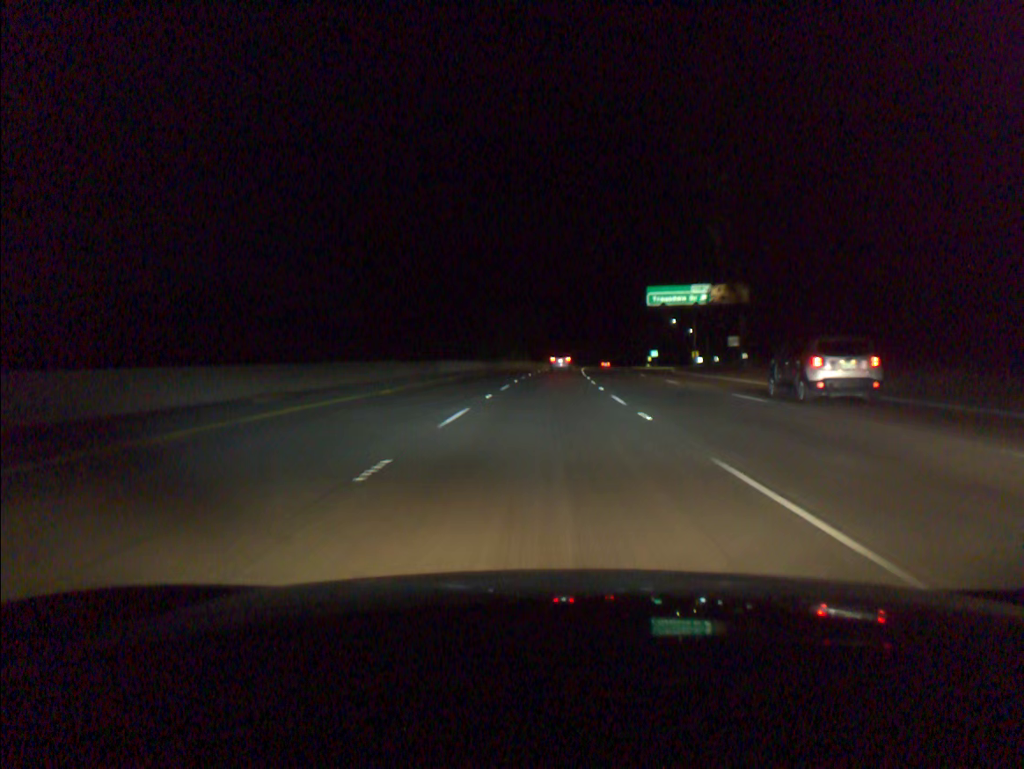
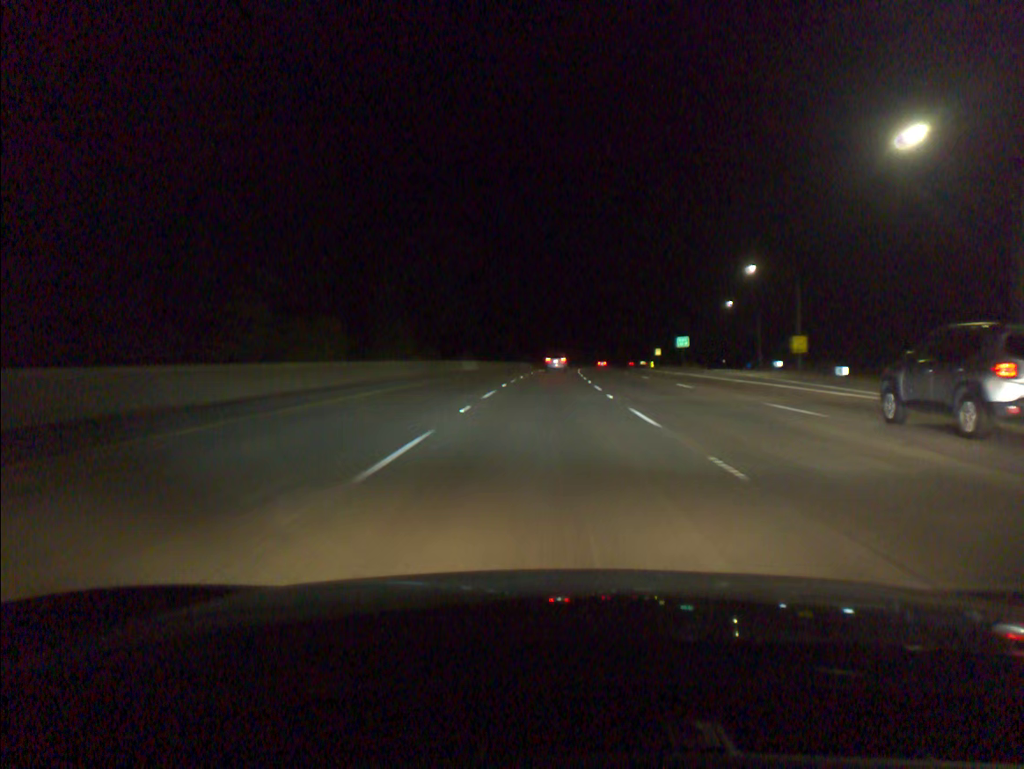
(+2.9, +92.9) m; +4°
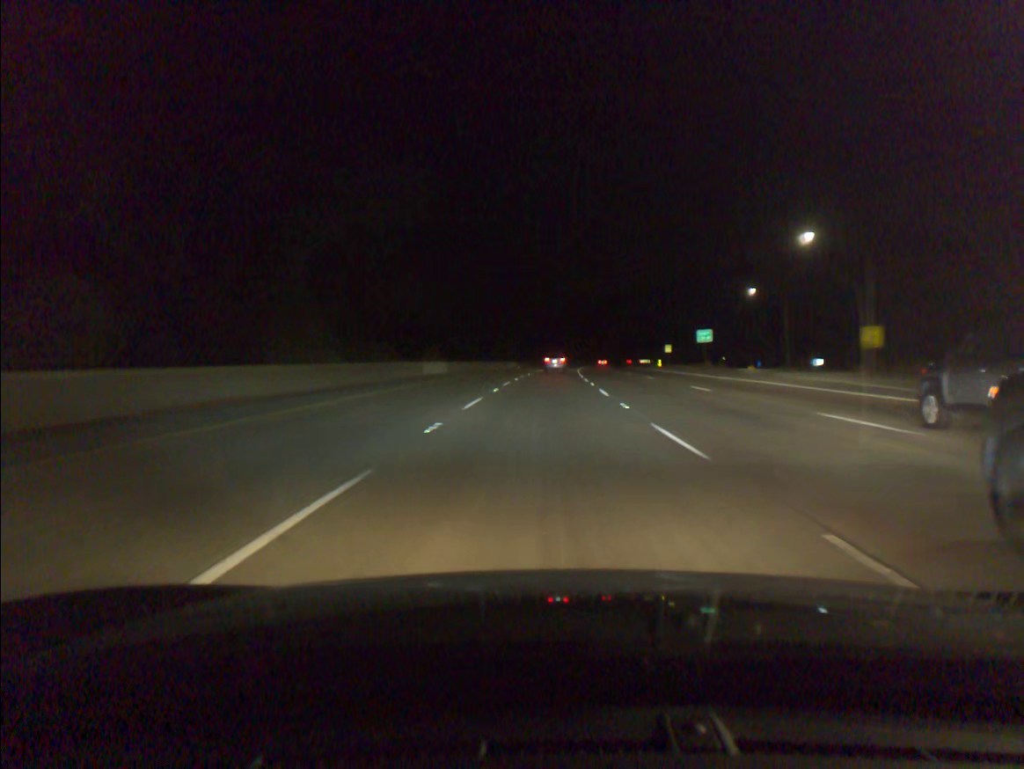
(+0.1, +18.7) m; +1°
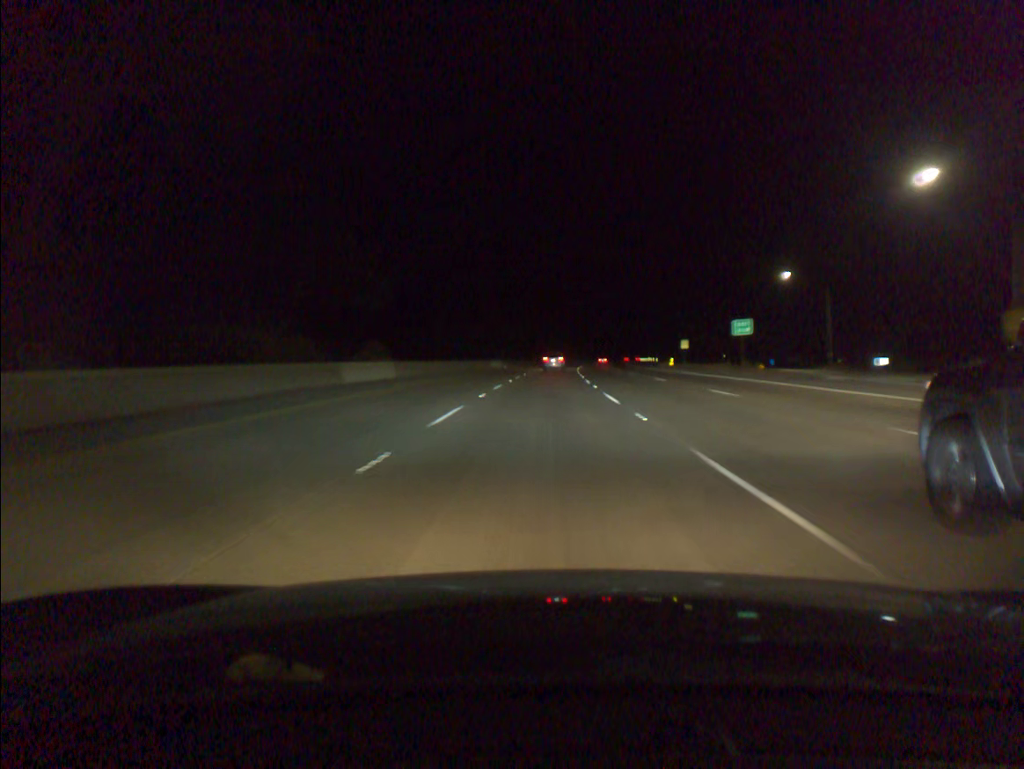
(+0.1, +18.7) m; +1°
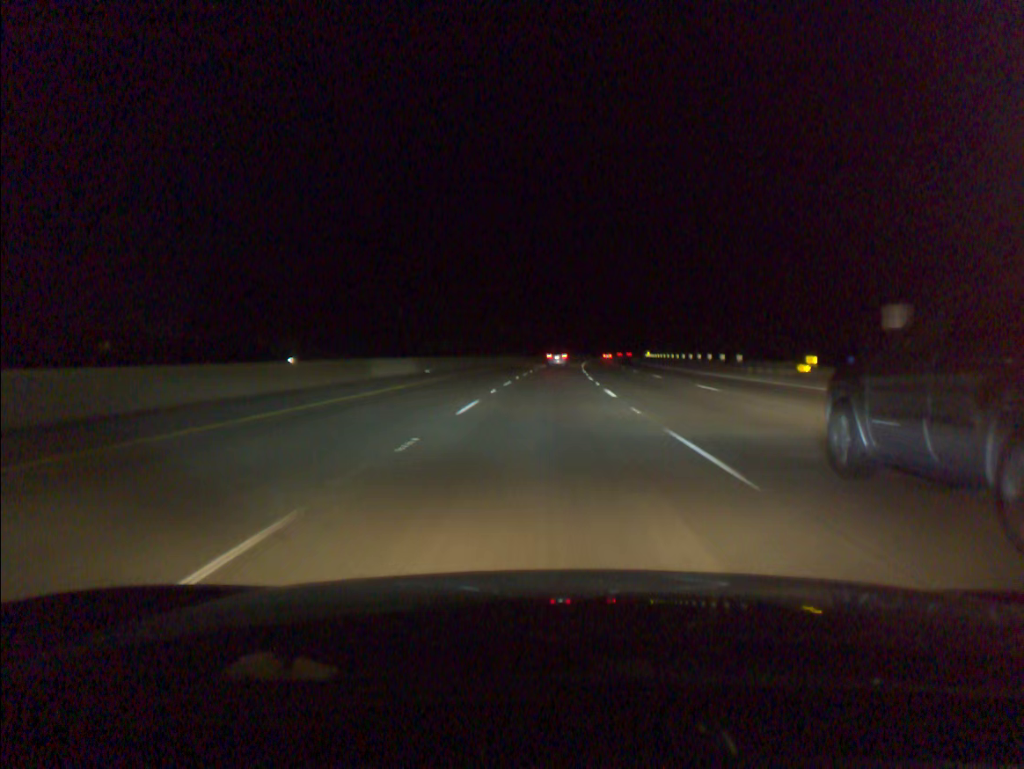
(+0.9, +56.1) m; +2°
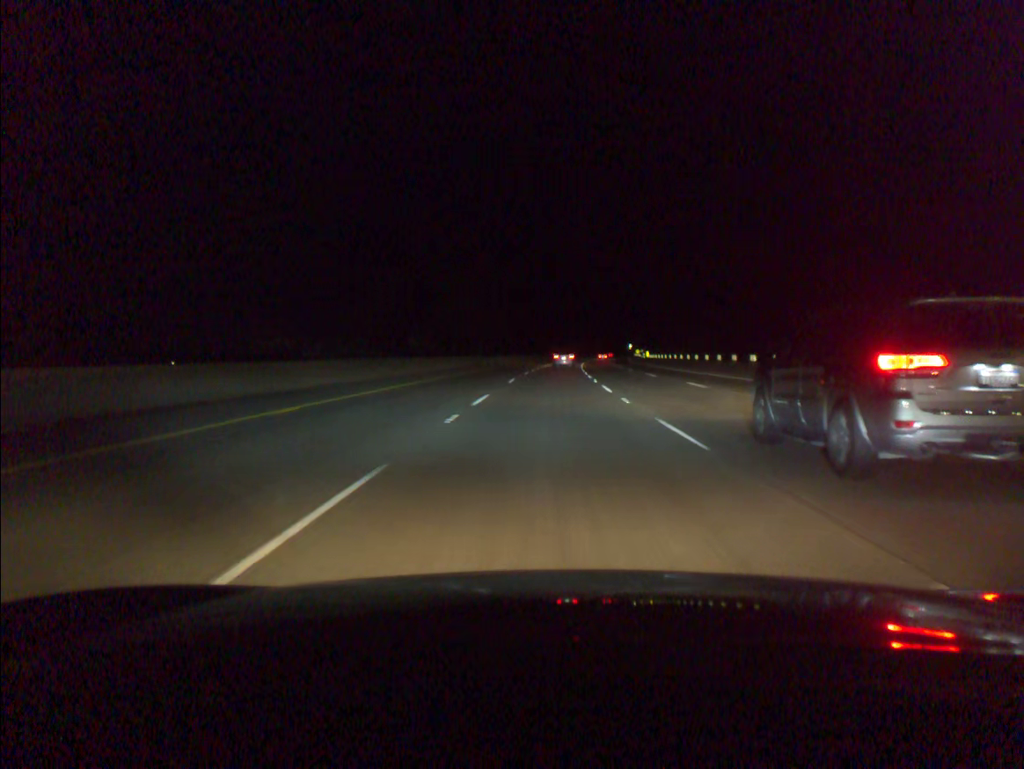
(+1.1, +55.9) m; +2°
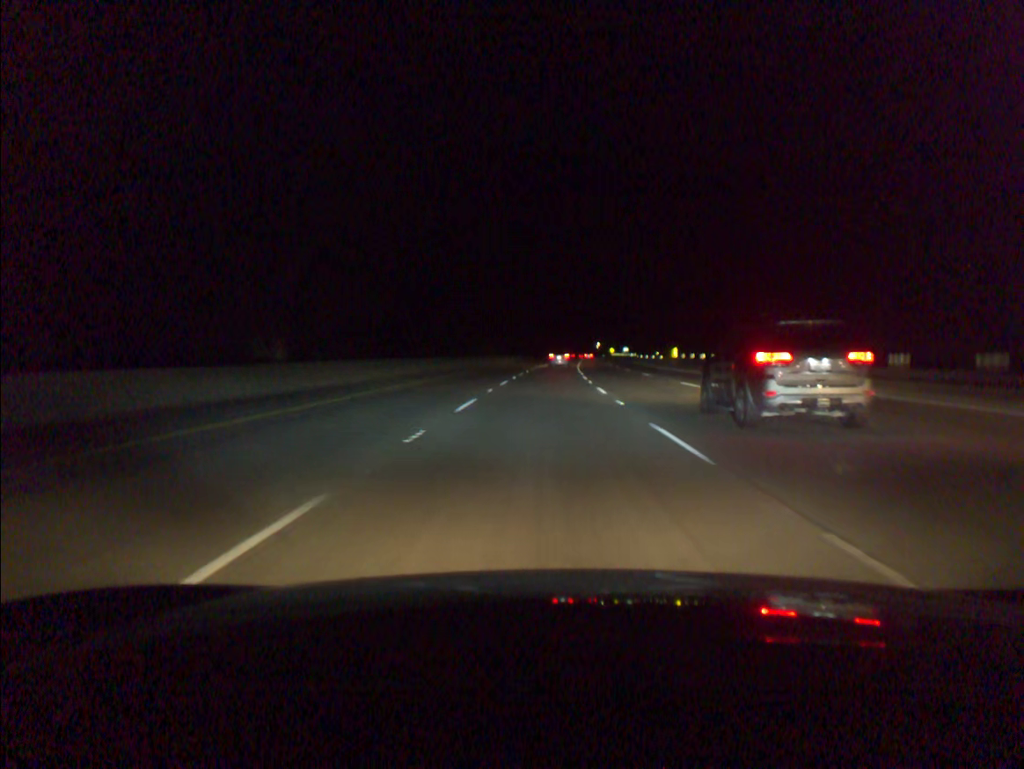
(+2.0, +74.3) m; +3°
